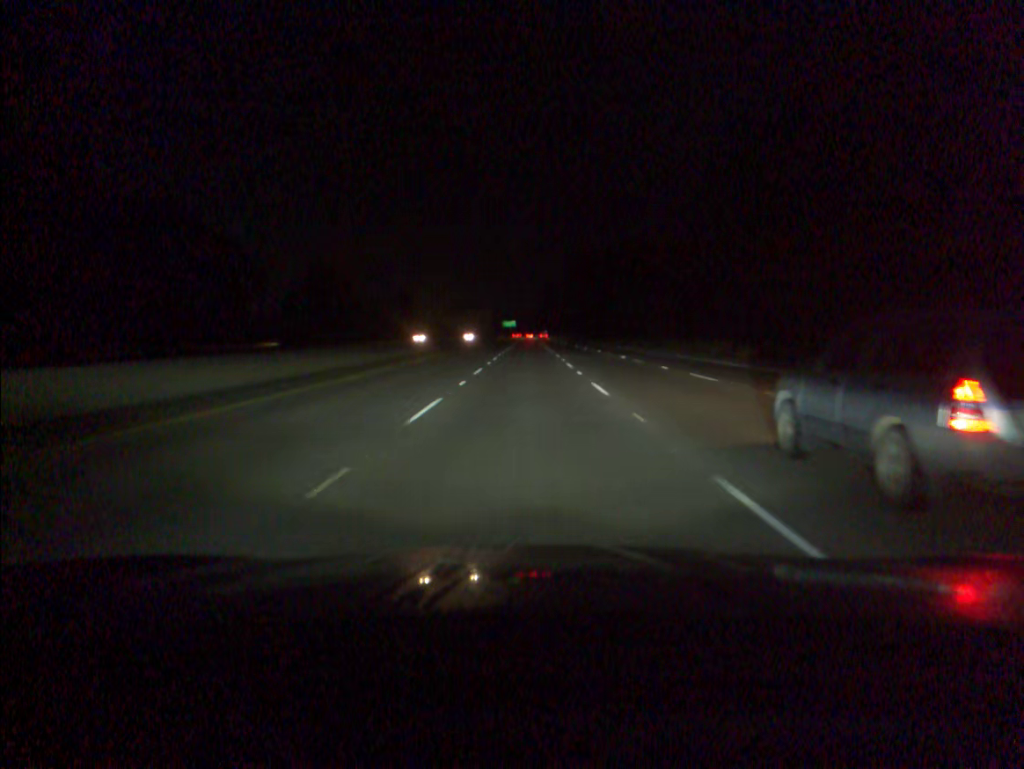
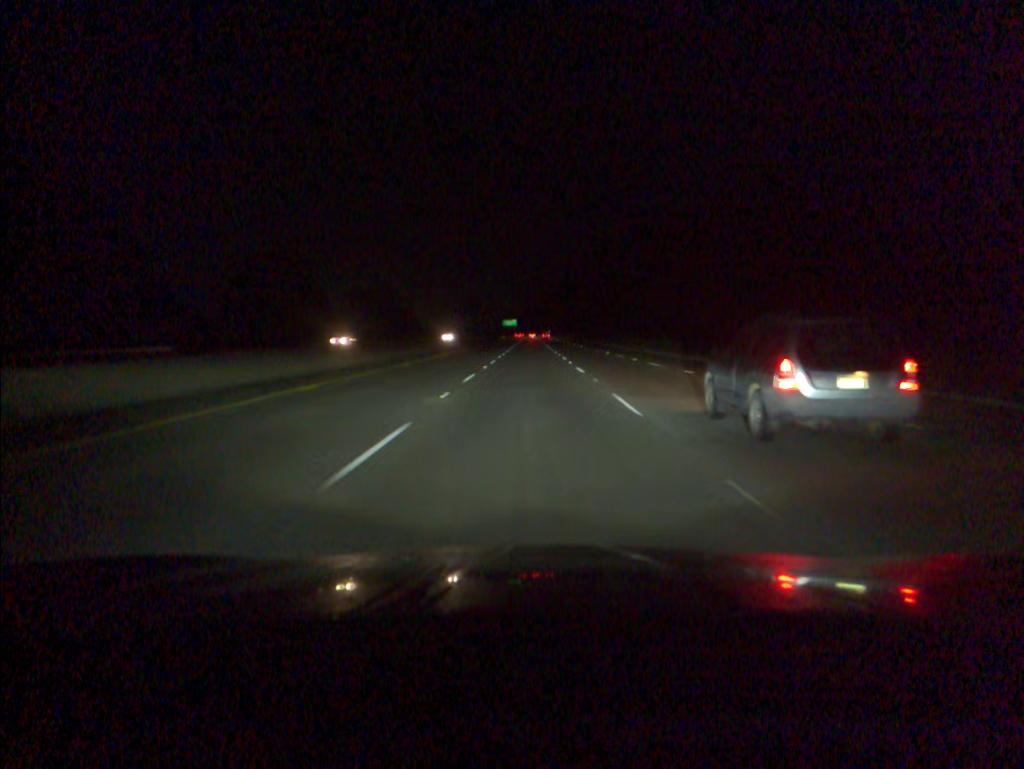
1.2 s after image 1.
(-0.1, +33.9) m; 0°
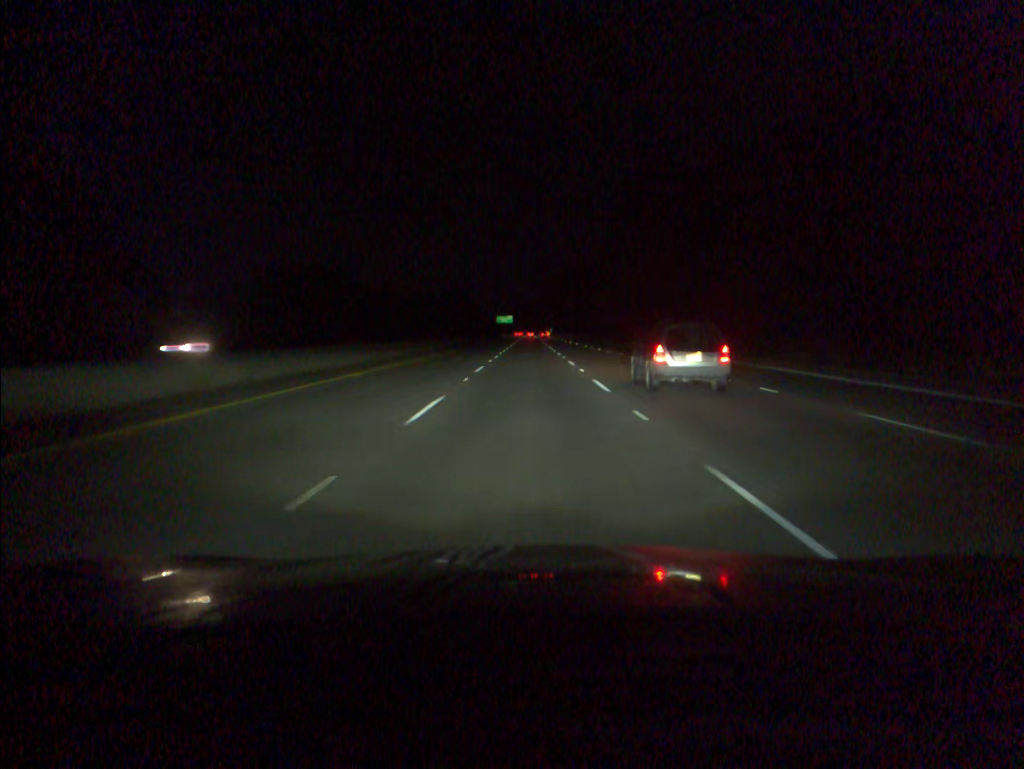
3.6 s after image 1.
(+0.1, +67.7) m; 0°
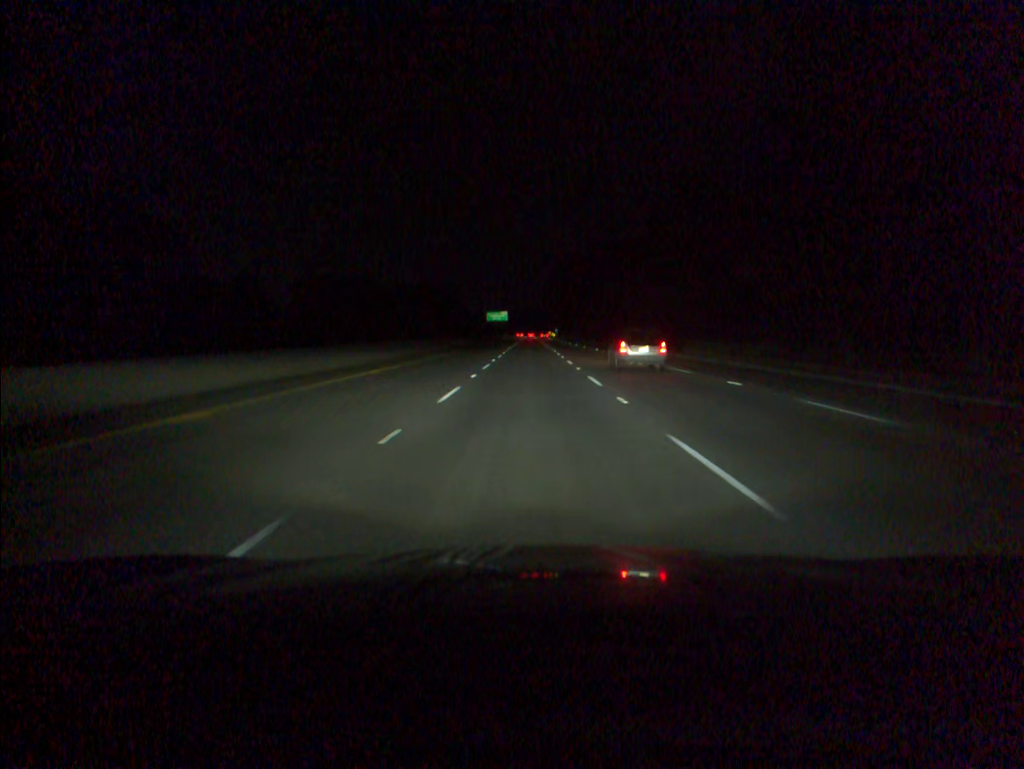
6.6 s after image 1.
(0.0, +84.6) m; 0°
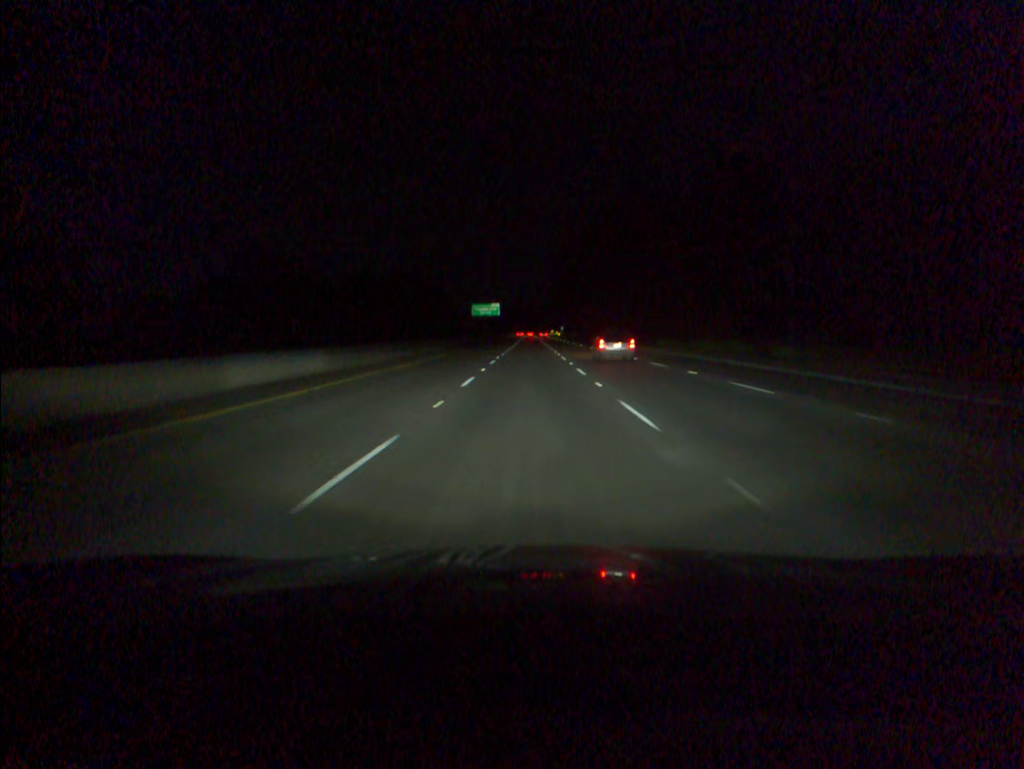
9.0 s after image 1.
(0.0, +67.7) m; 0°
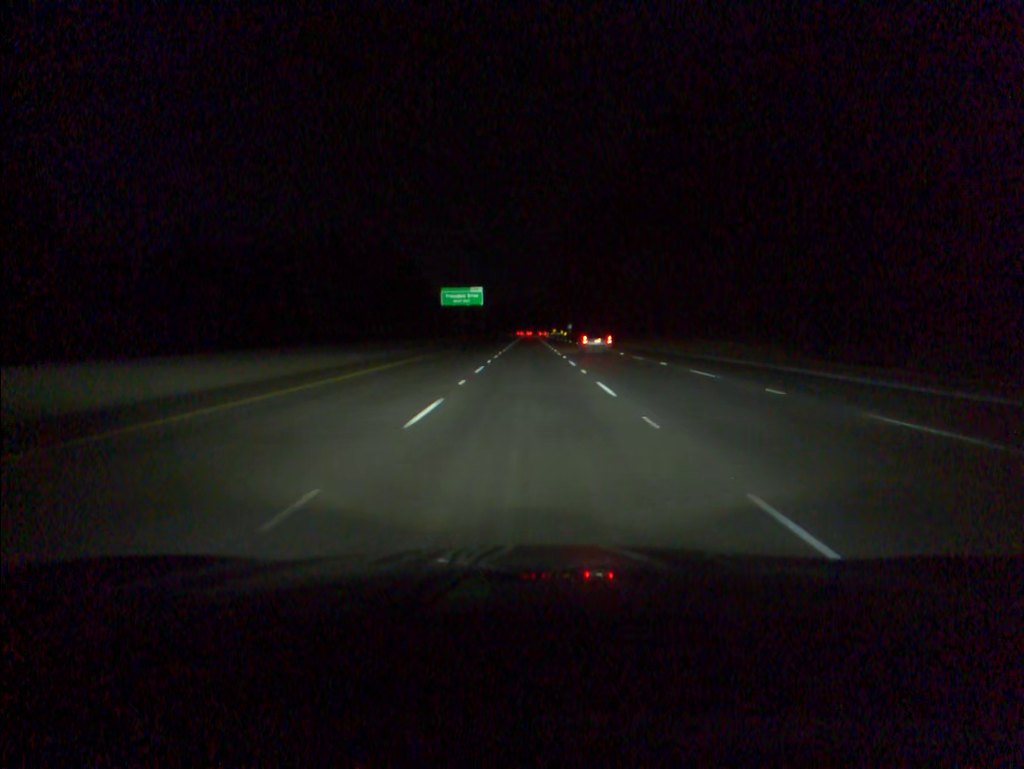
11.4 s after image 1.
(+0.1, +67.6) m; 0°
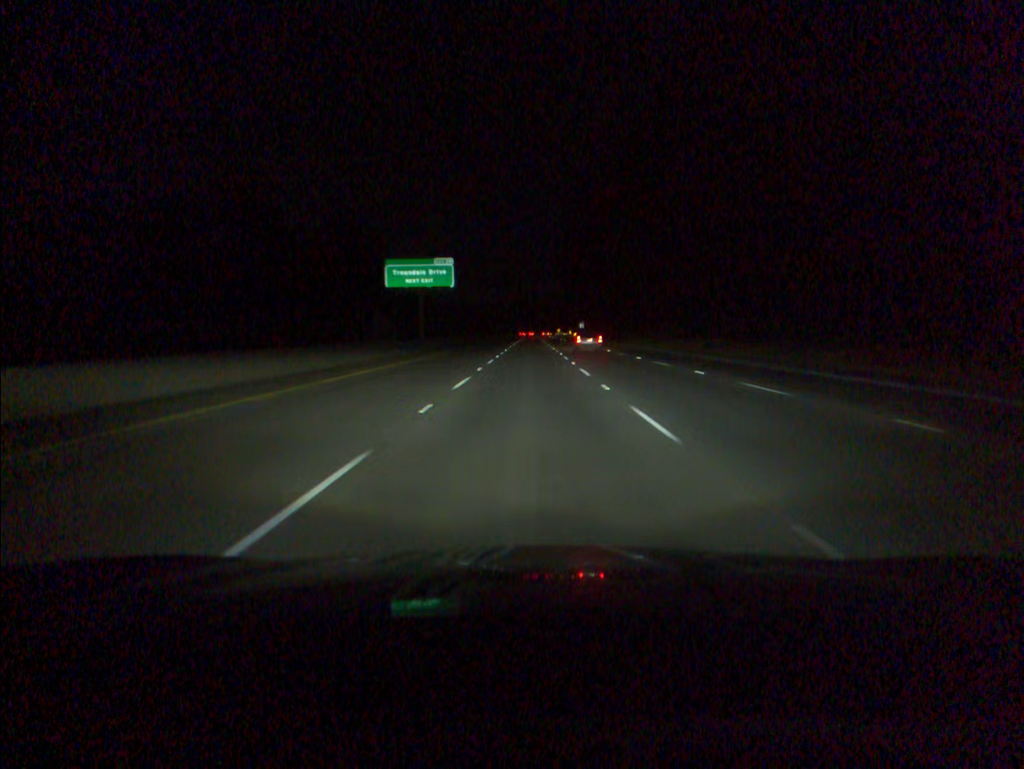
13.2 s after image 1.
(-0.1, +50.6) m; 0°
